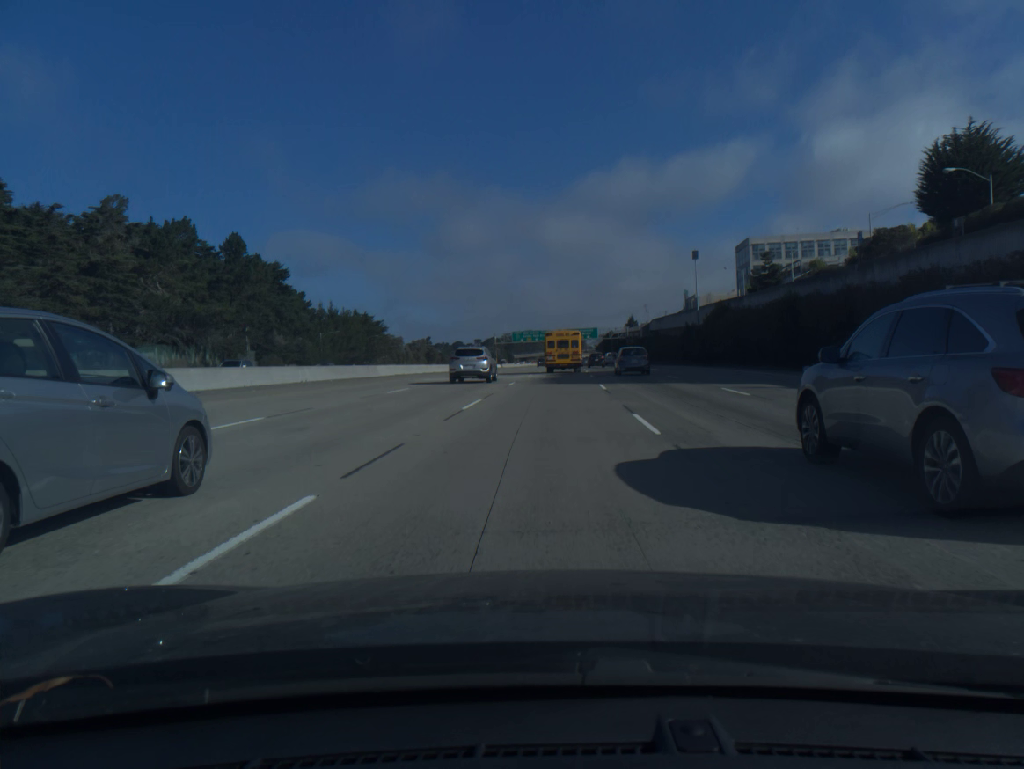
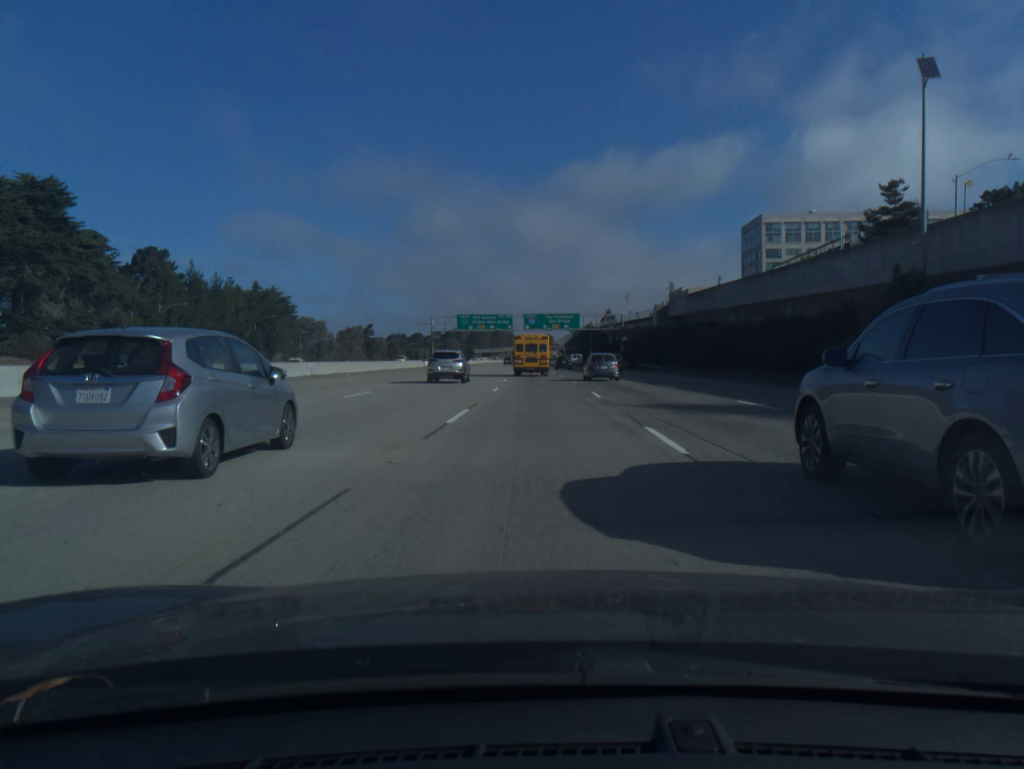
(+1.6, +60.0) m; +2°
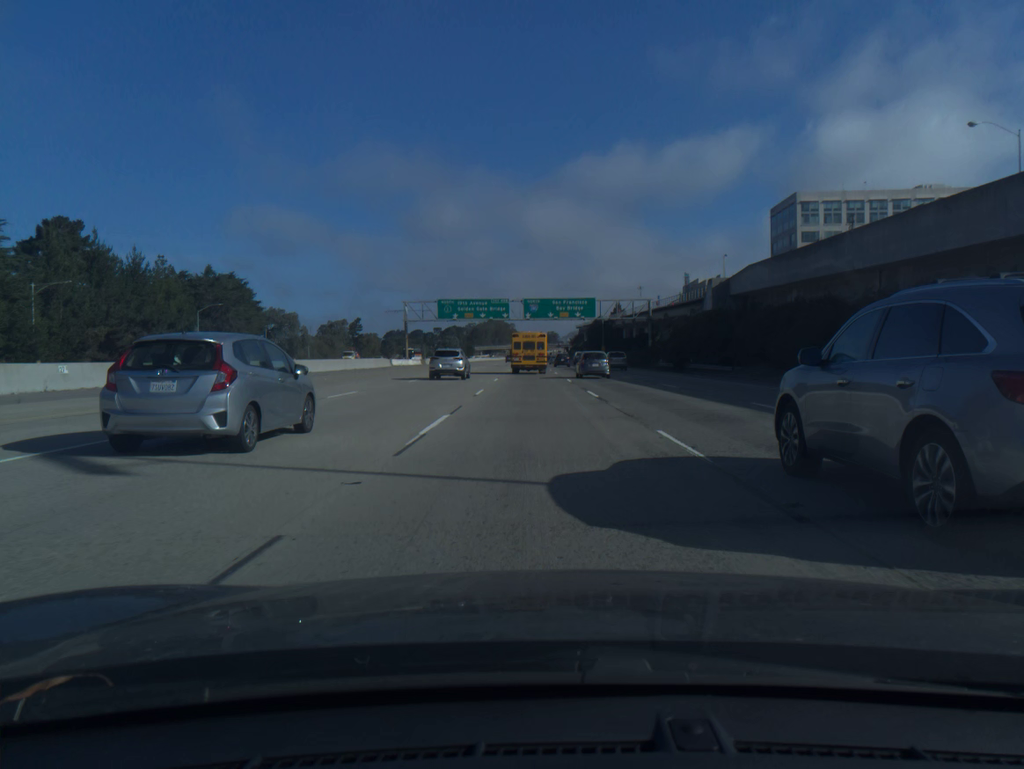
(0.0, +30.1) m; 0°
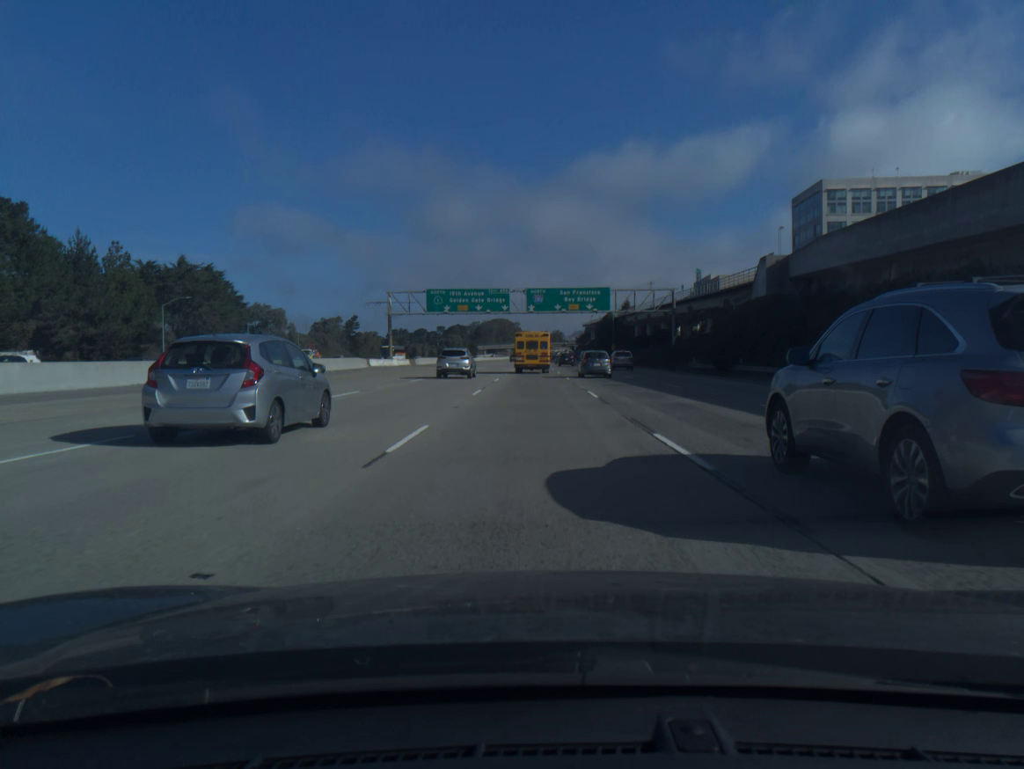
(0.0, +15.1) m; 0°
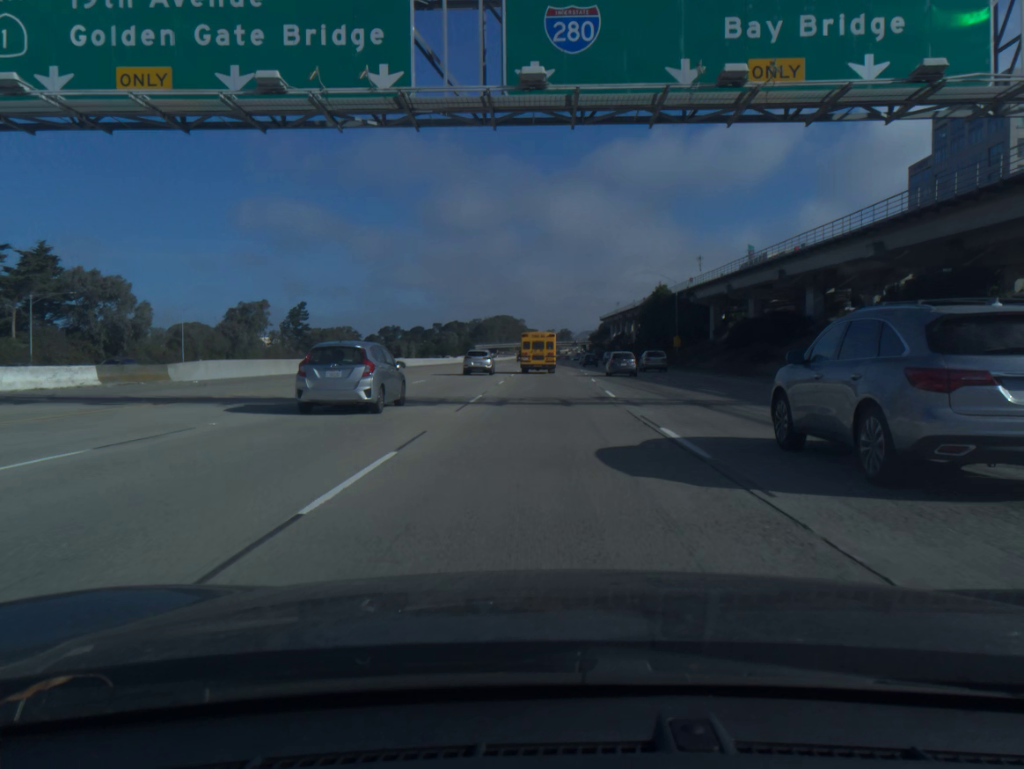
(-0.7, +75.4) m; 0°
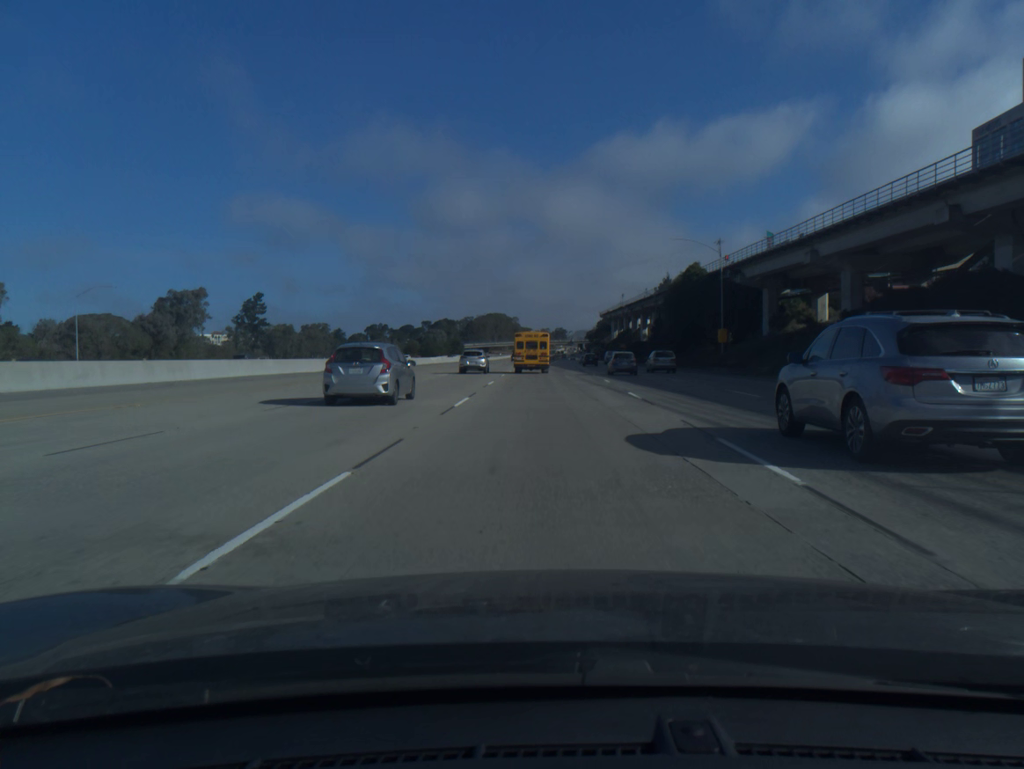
(+0.1, +30.2) m; 0°
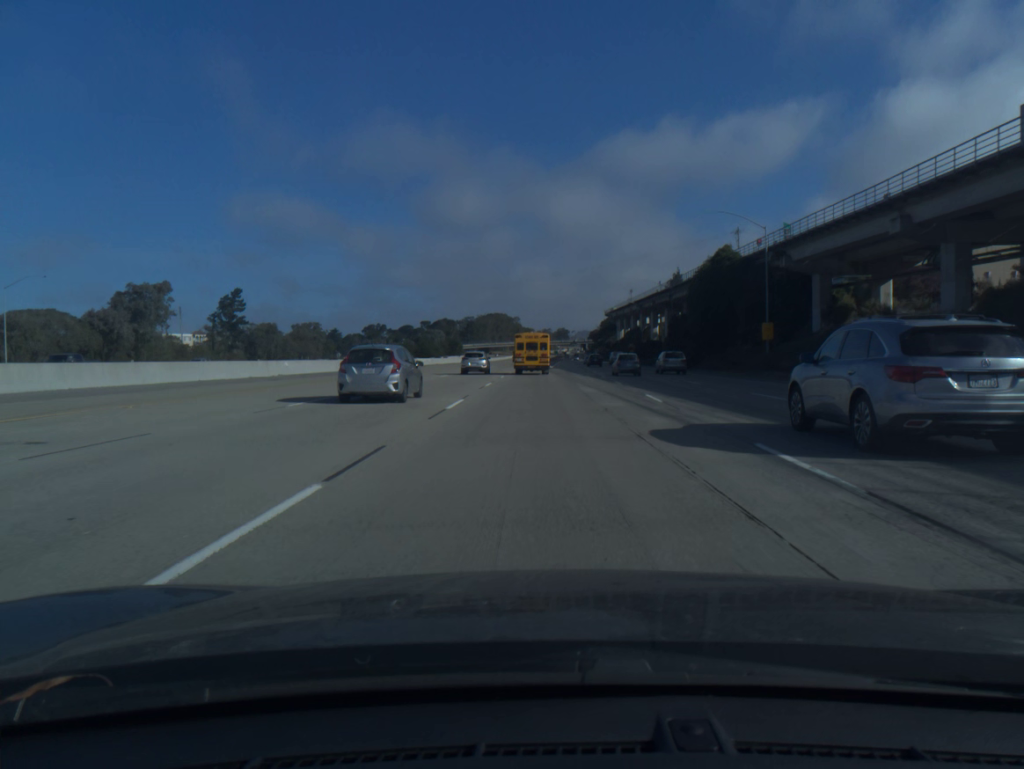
(0.0, +15.1) m; 0°
